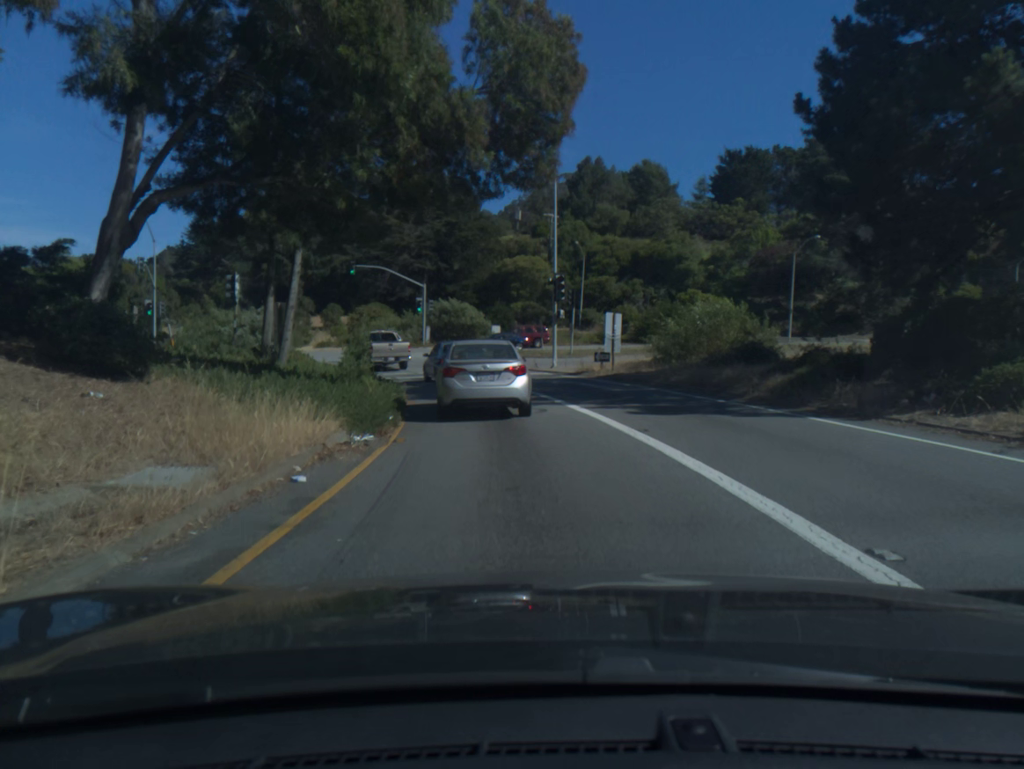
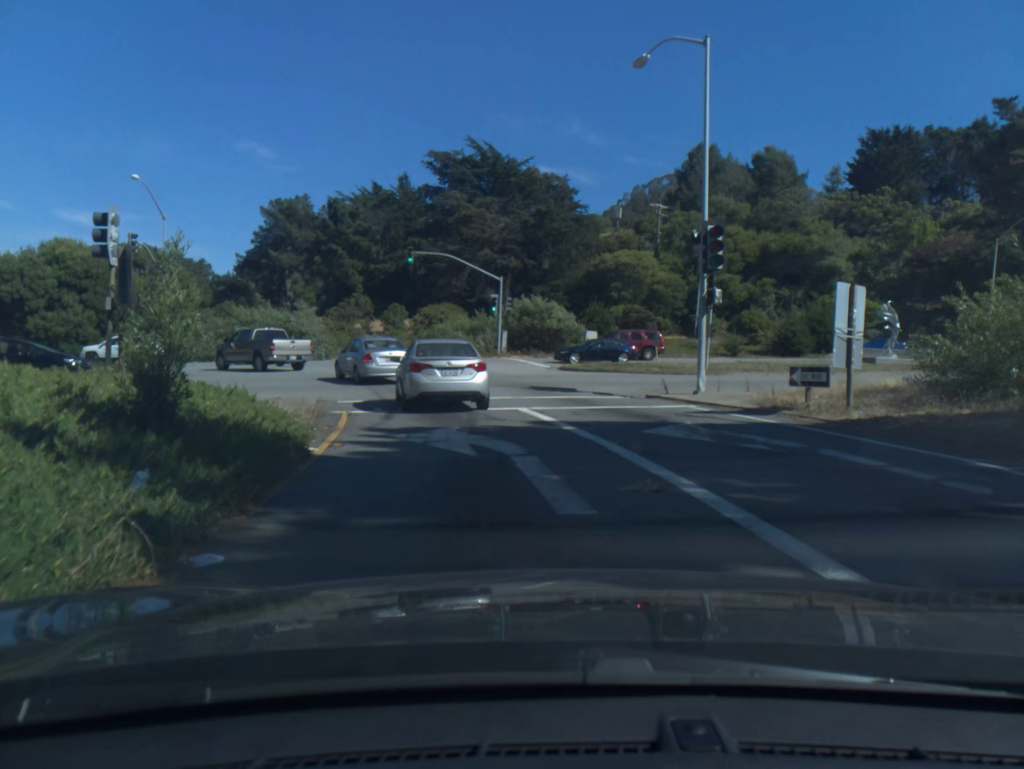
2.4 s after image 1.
(-0.9, +15.8) m; -7°
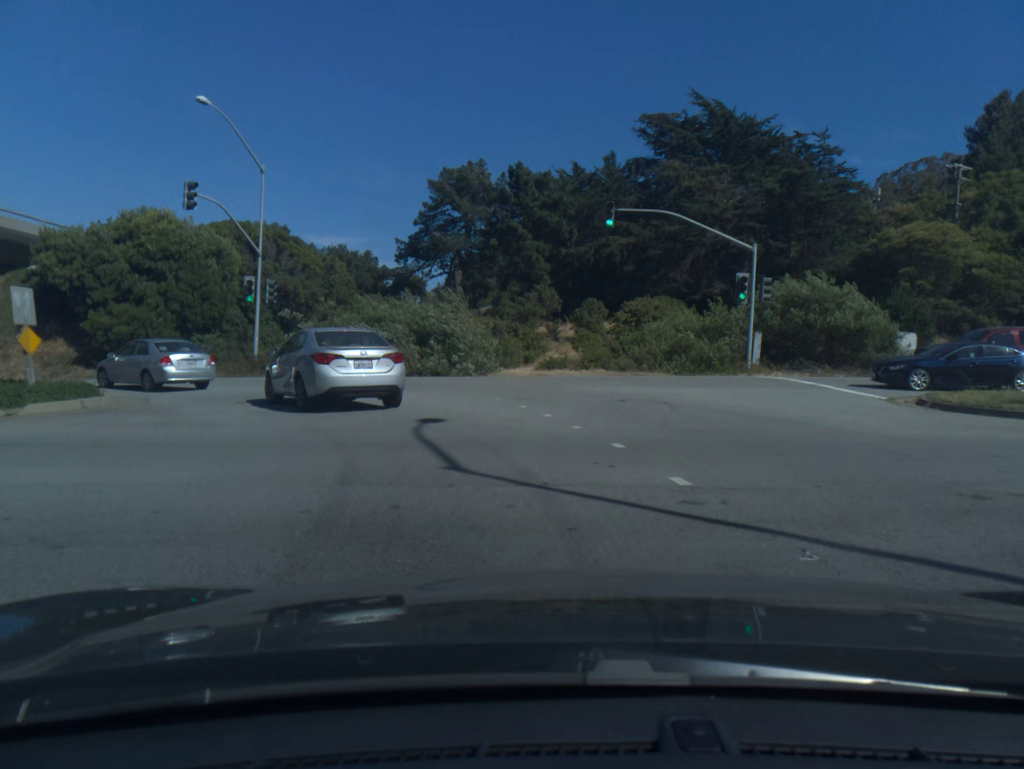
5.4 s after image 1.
(-2.3, +19.2) m; -16°
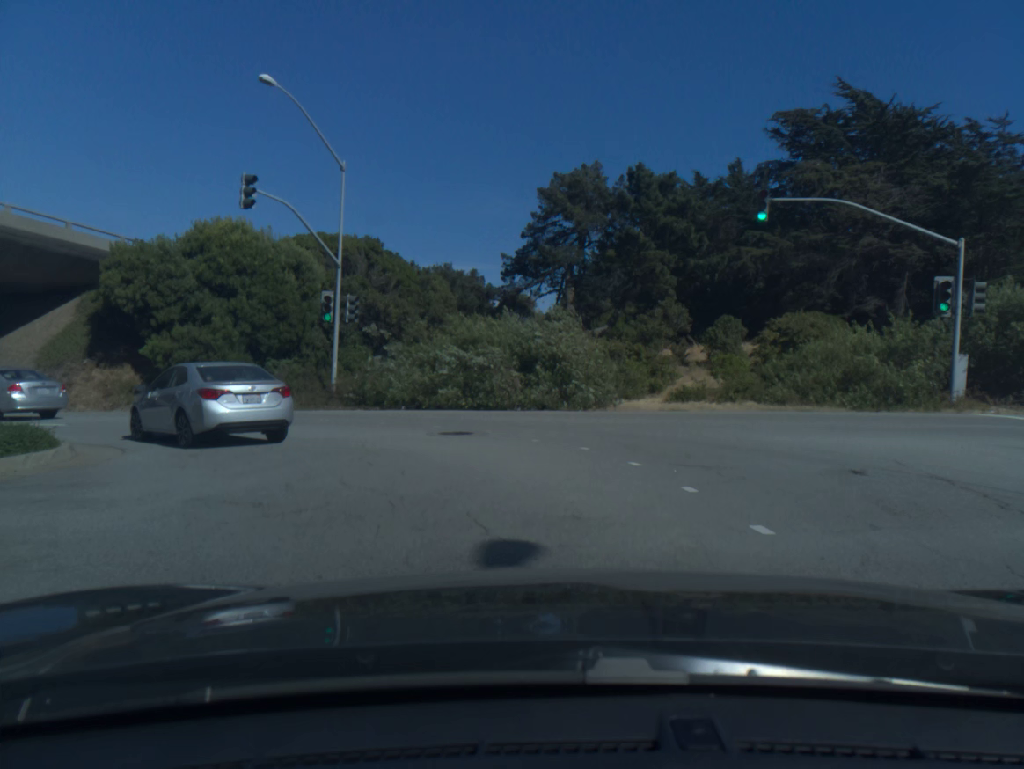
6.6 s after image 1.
(-0.4, +6.7) m; -9°
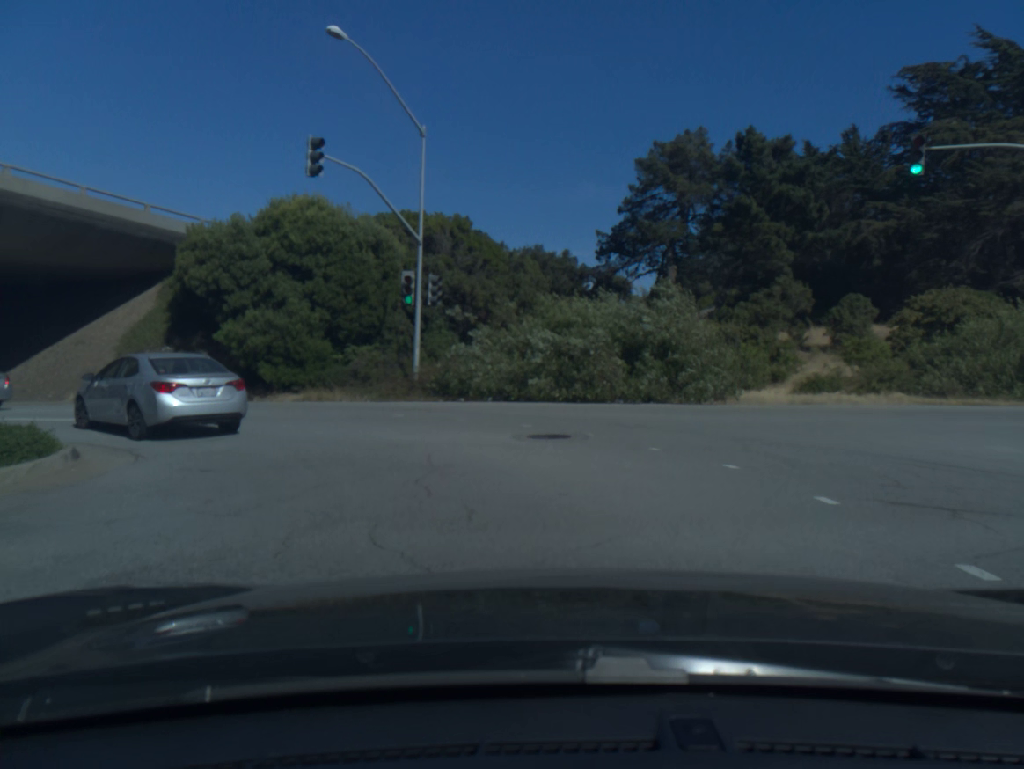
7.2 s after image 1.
(-0.2, +3.4) m; -7°
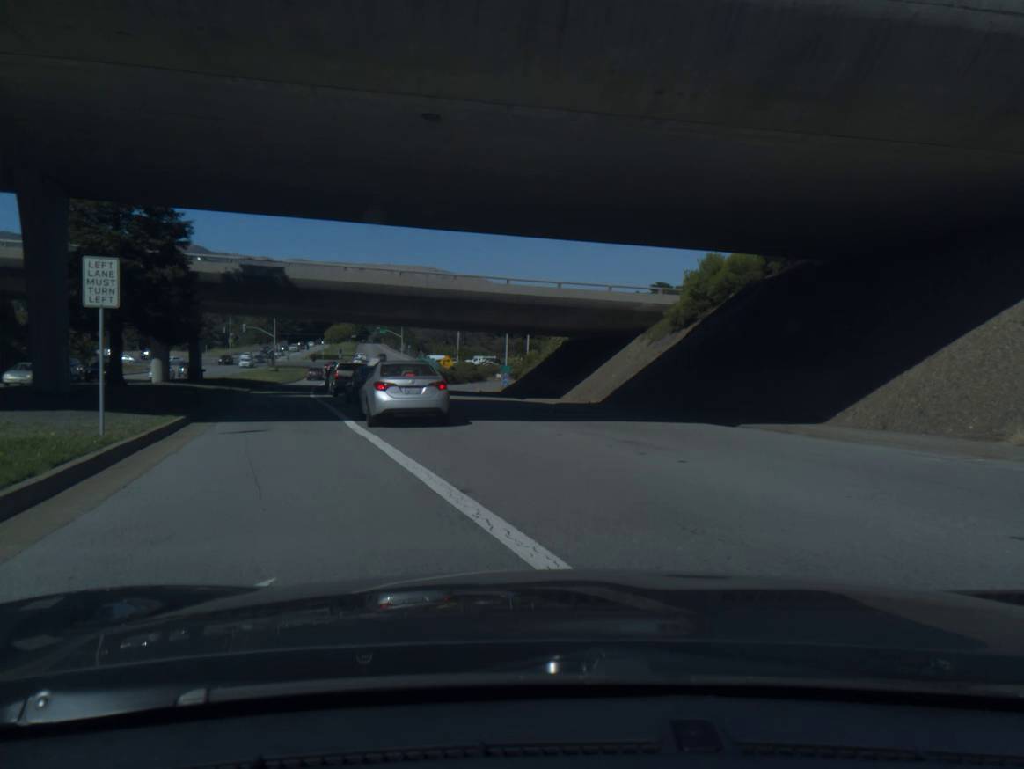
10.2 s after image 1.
(-8.7, +16.6) m; -61°
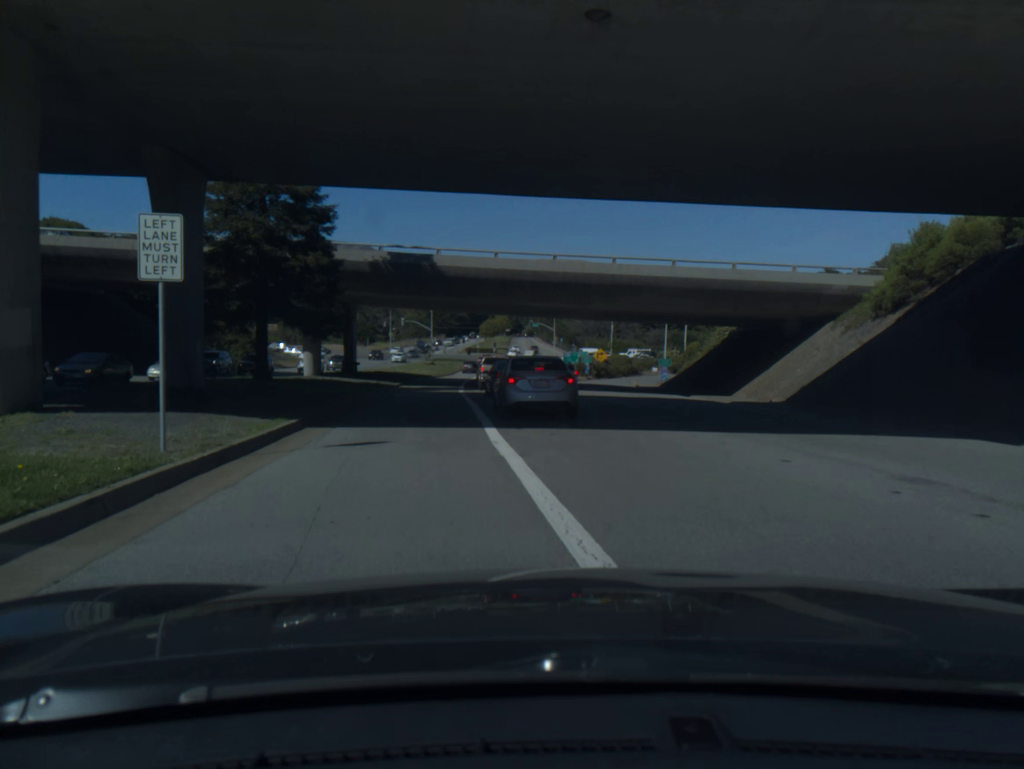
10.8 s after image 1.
(-0.4, +4.4) m; -9°
